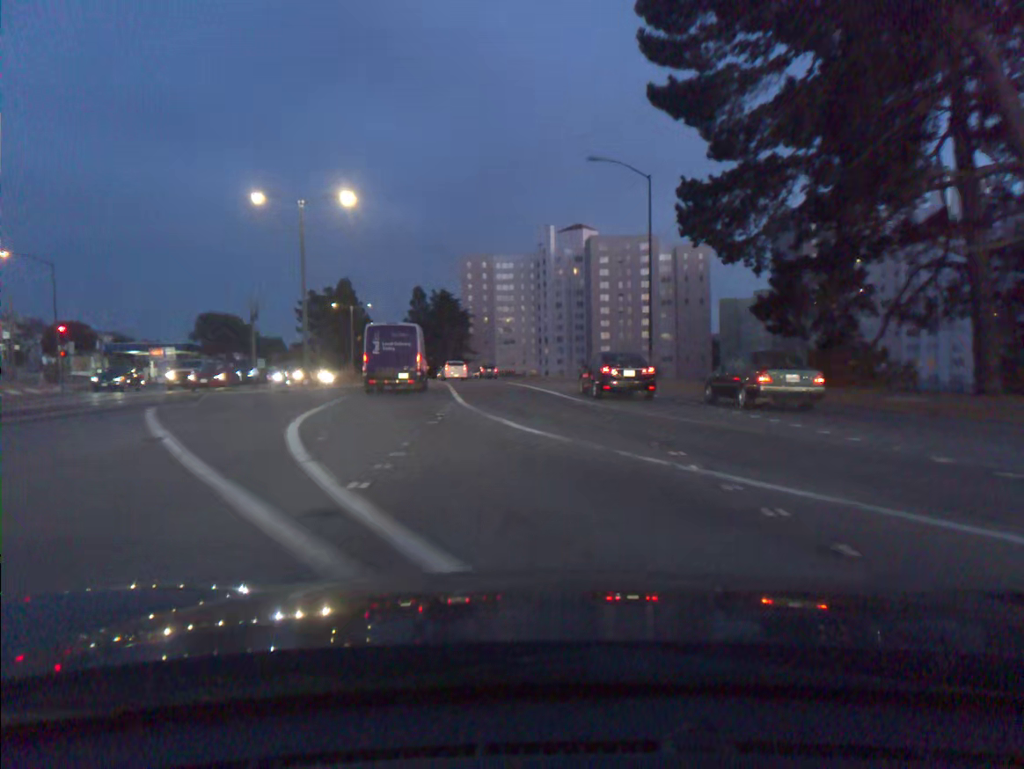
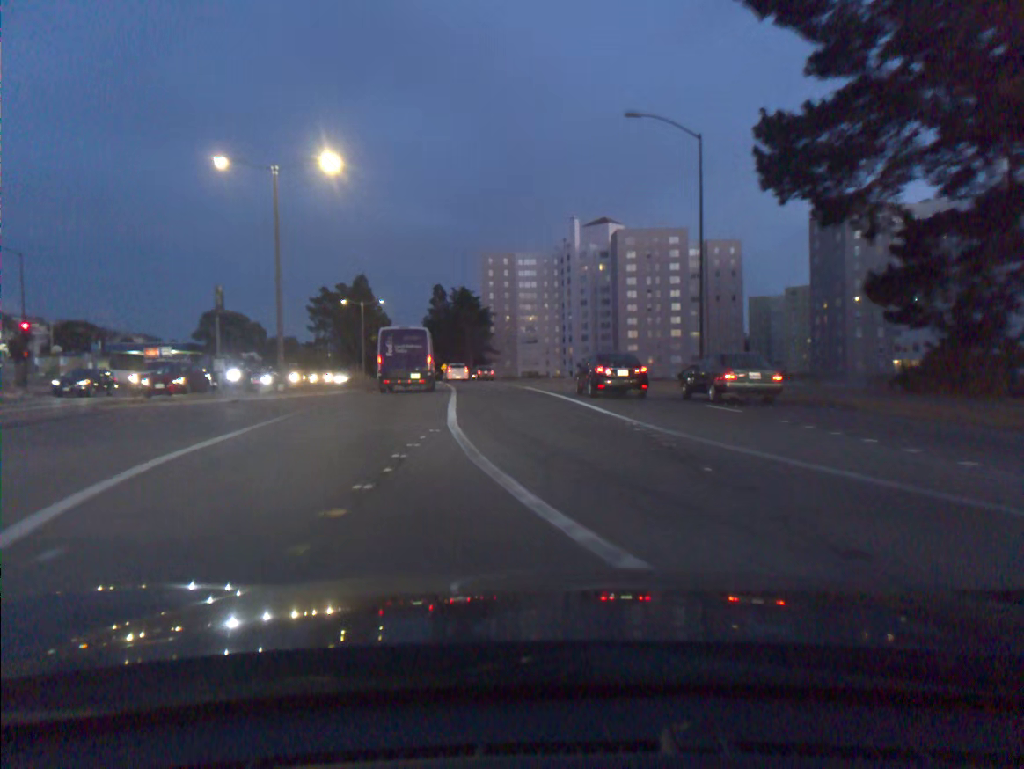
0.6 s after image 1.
(-0.1, +7.3) m; -2°
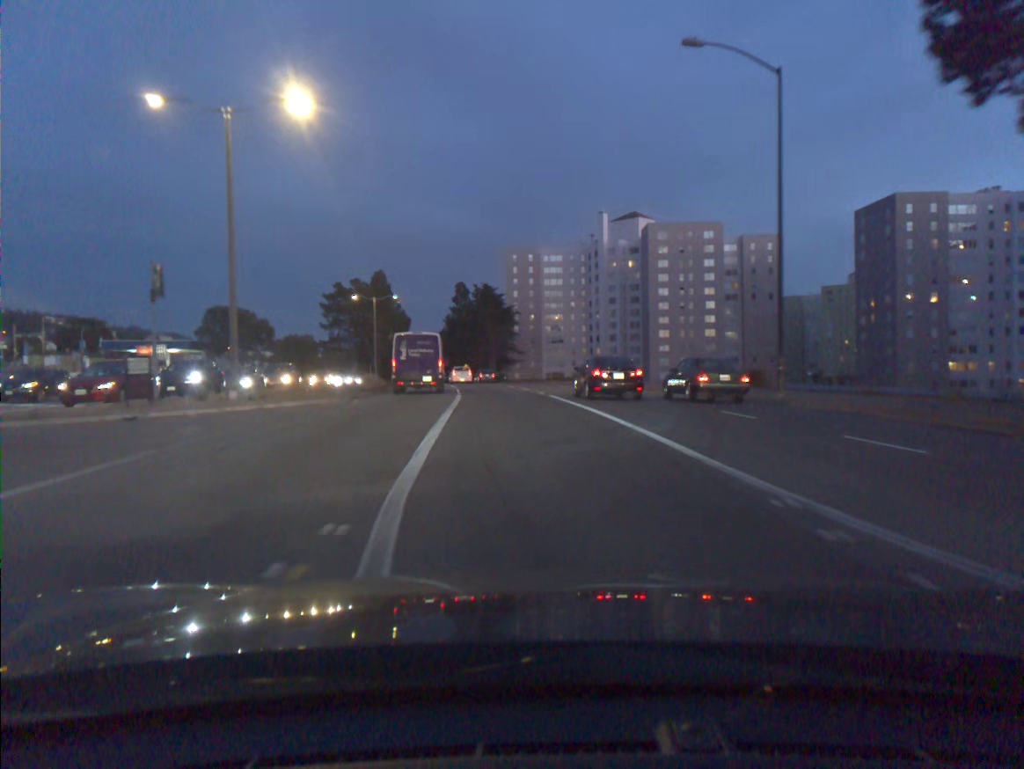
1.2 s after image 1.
(-0.1, +7.6) m; -2°
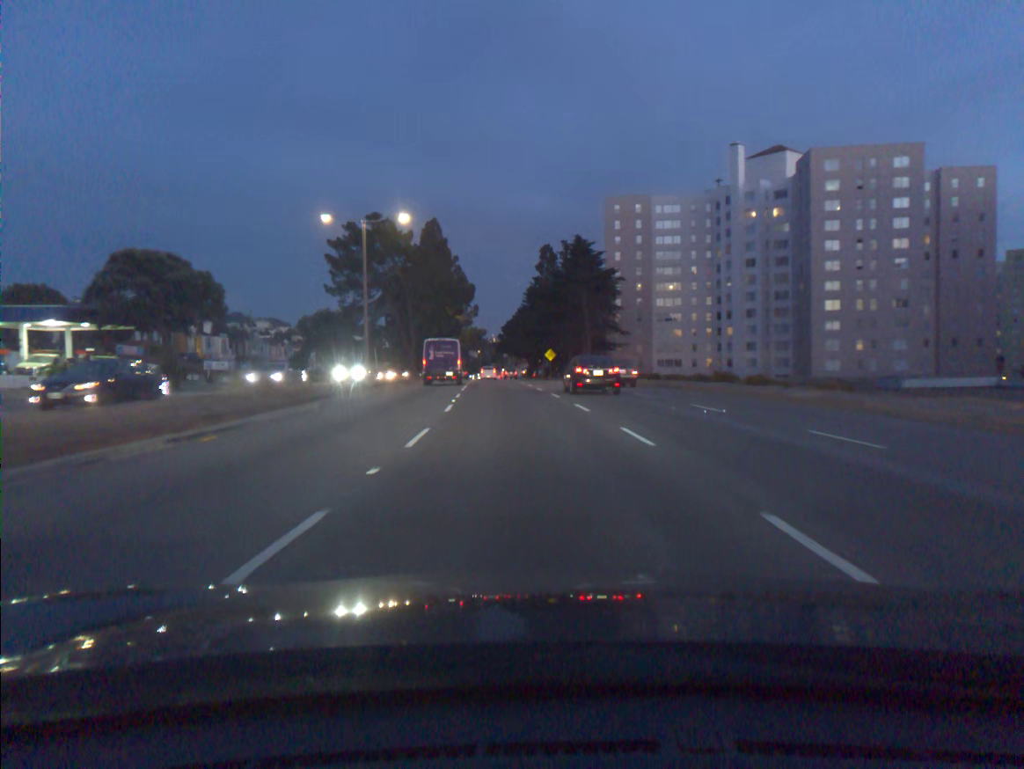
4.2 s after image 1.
(-2.6, +41.9) m; -6°
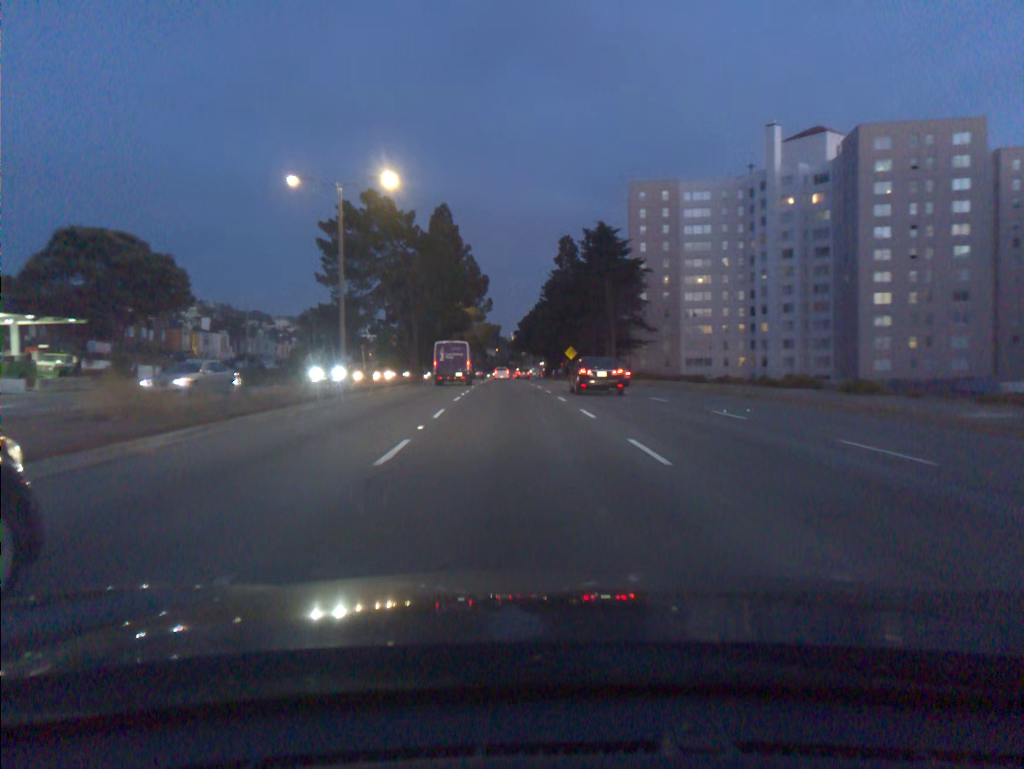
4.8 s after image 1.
(-0.1, +9.2) m; -1°
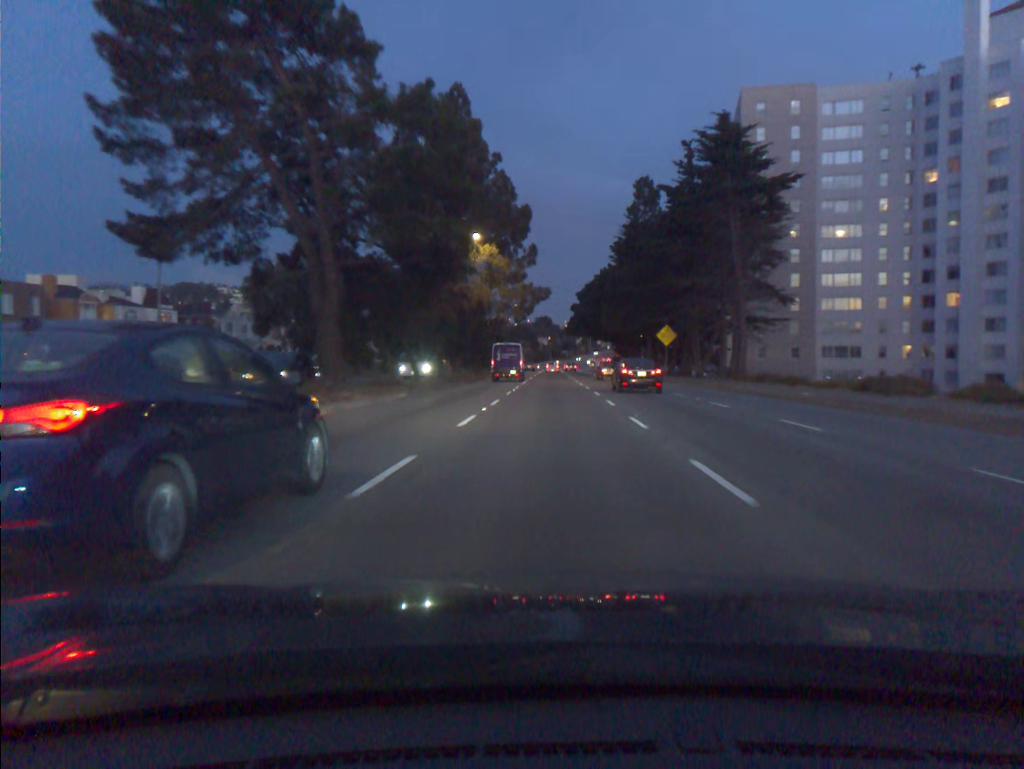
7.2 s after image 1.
(-1.7, +39.2) m; -4°
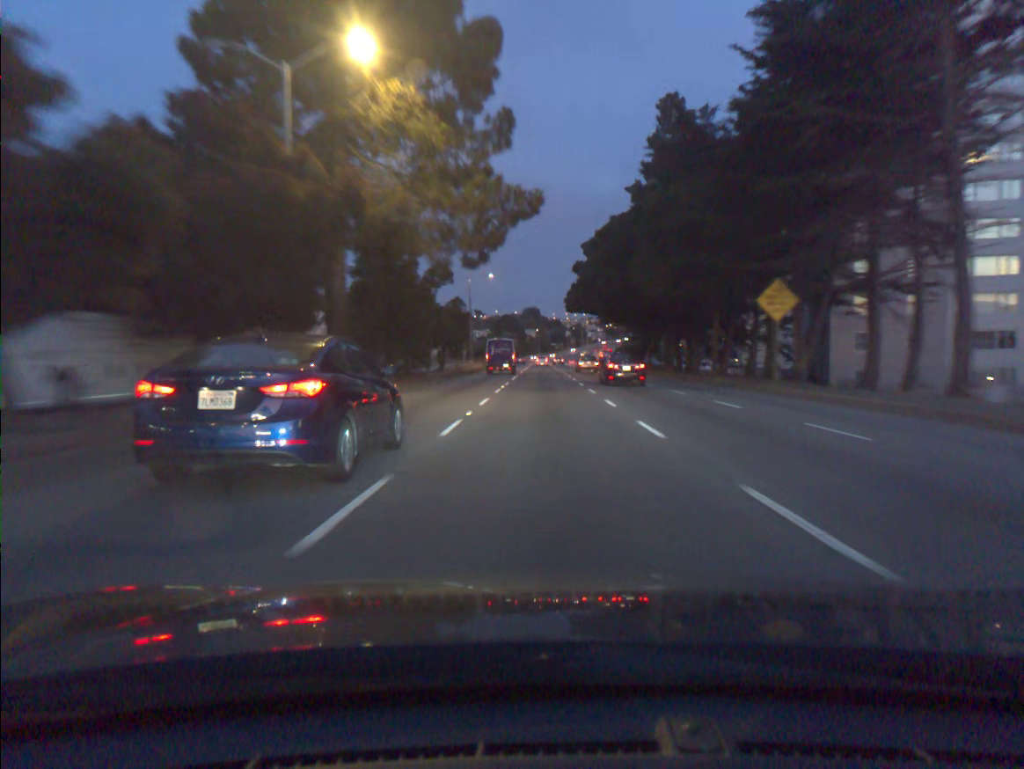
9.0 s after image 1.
(+0.2, +31.8) m; +1°
